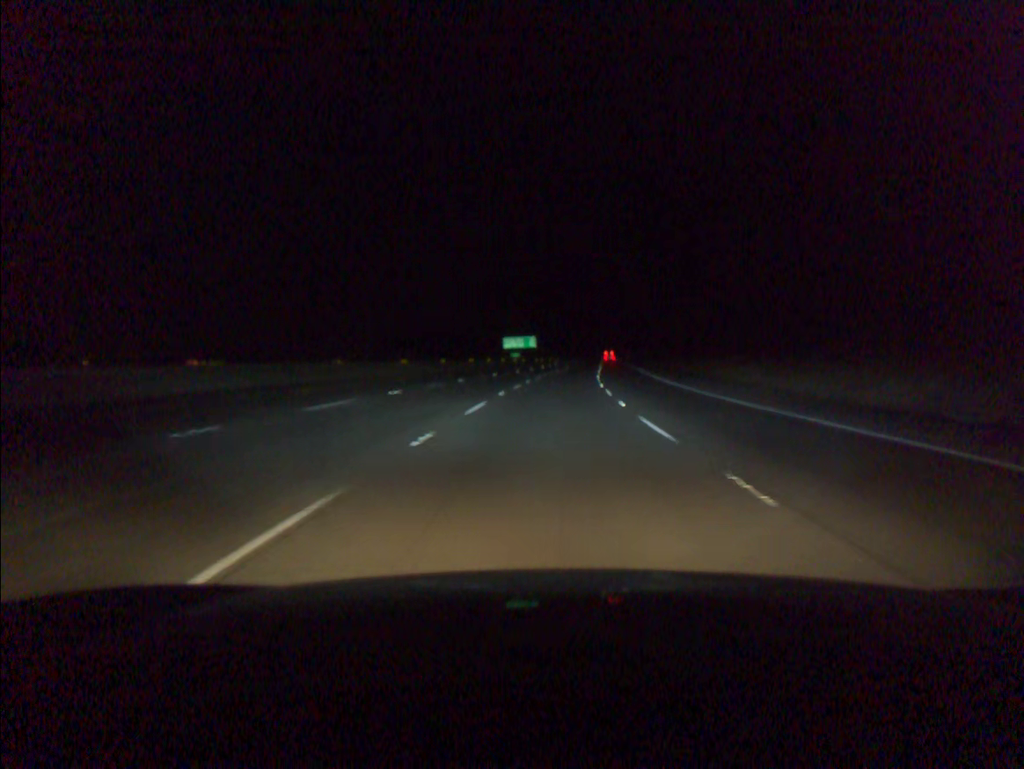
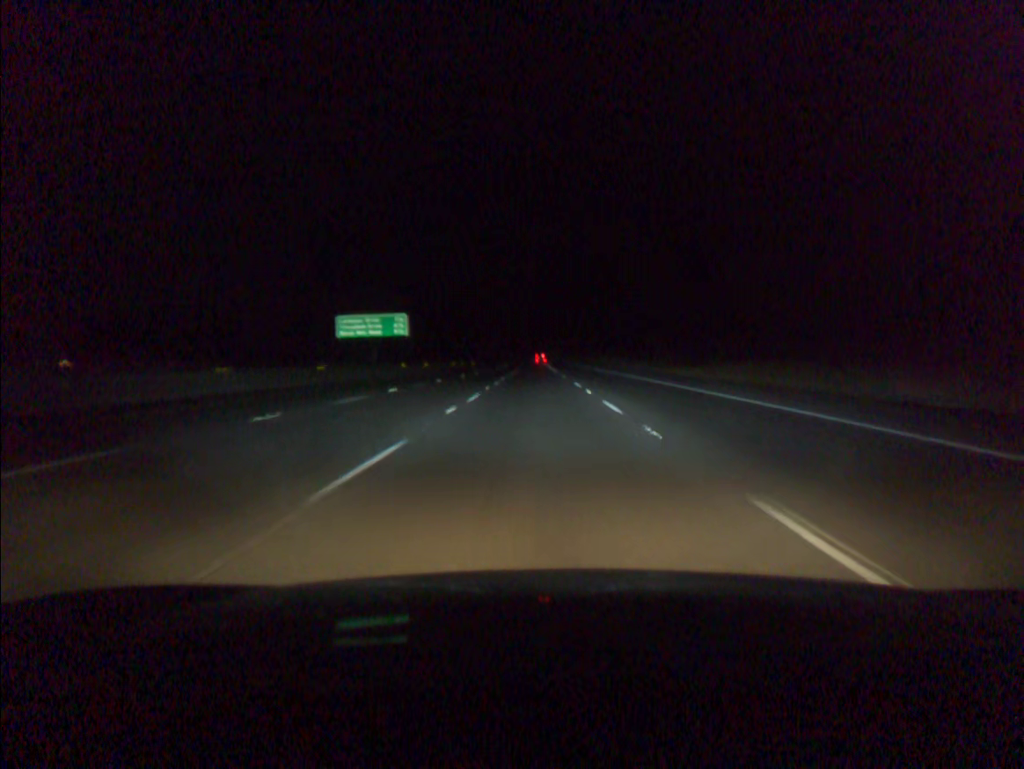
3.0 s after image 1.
(+5.8, +97.7) m; +5°
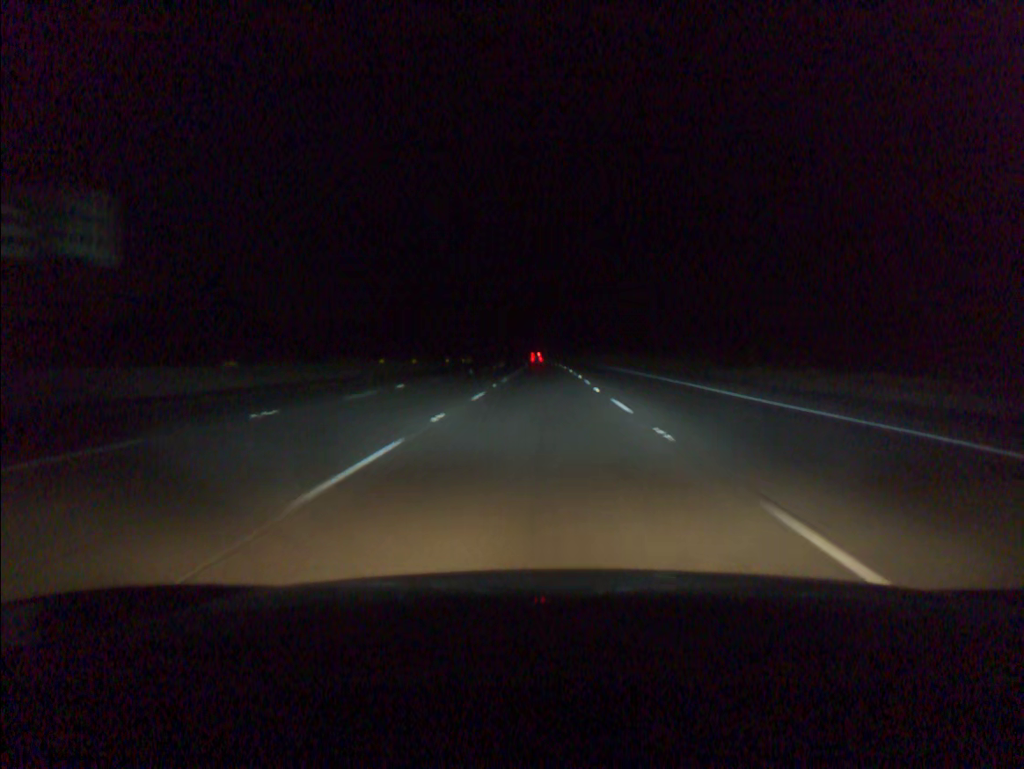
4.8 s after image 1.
(-0.4, +58.6) m; -1°
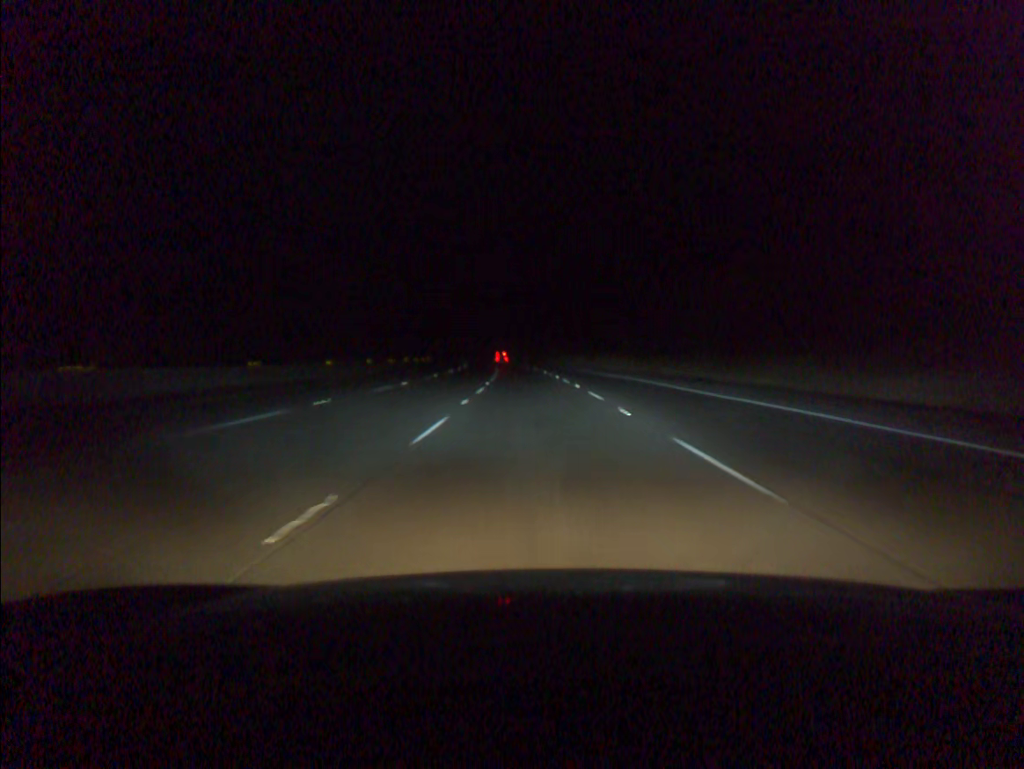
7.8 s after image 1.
(0.0, +97.7) m; 0°
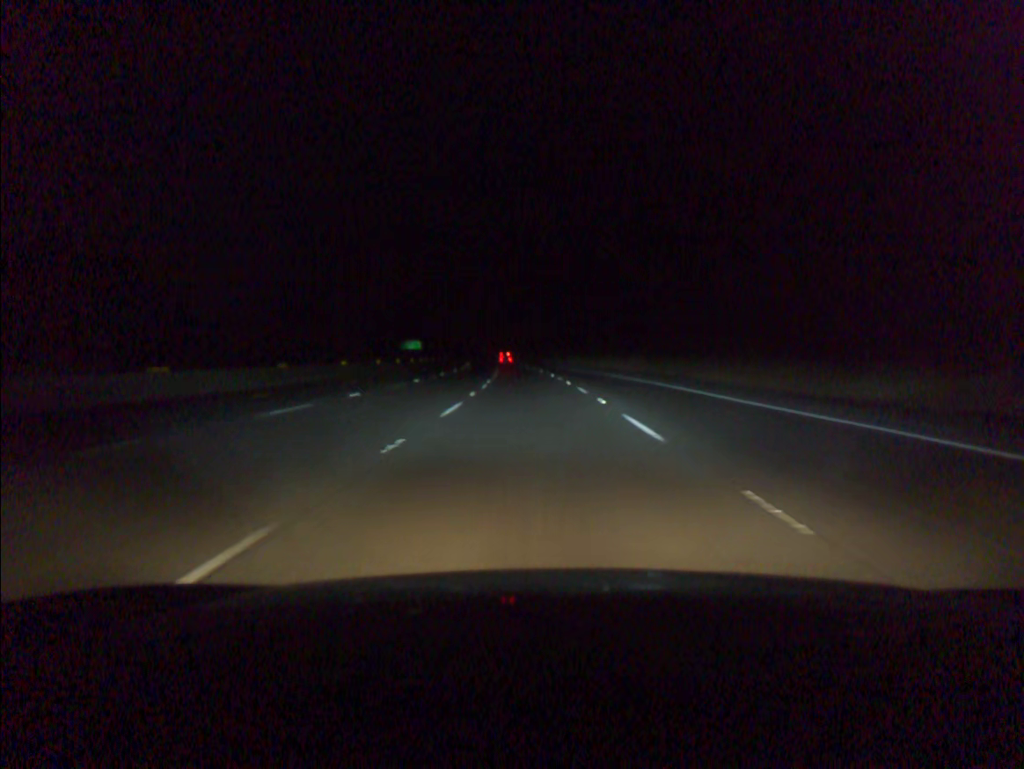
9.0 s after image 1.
(-0.6, +39.1) m; -2°
